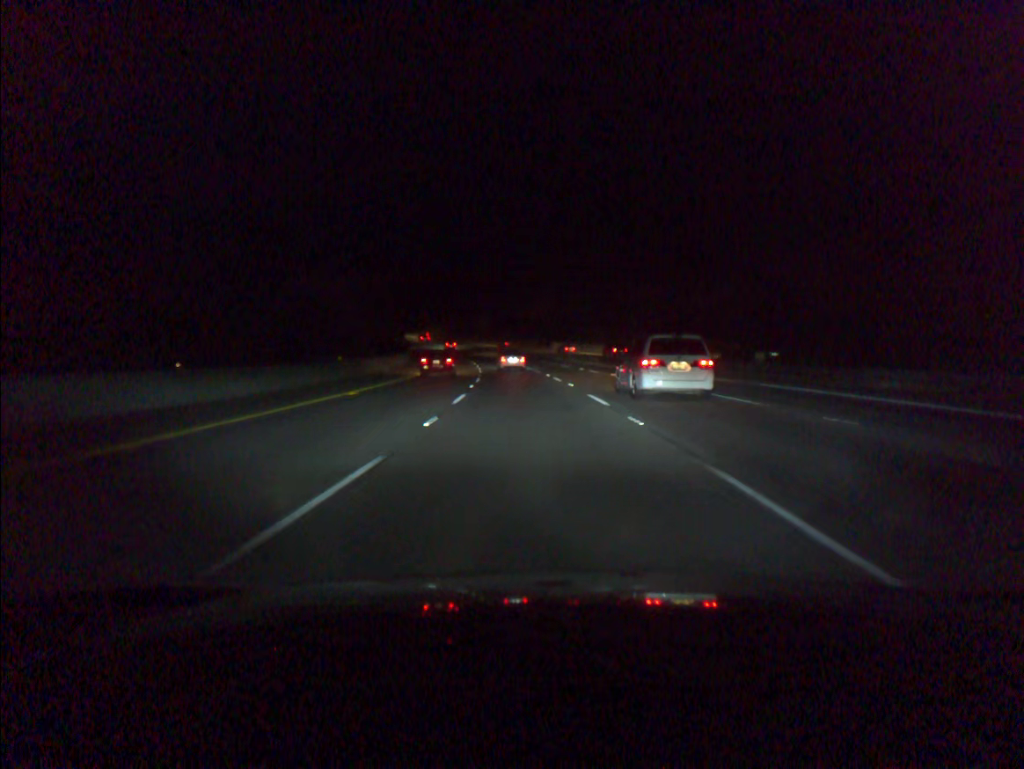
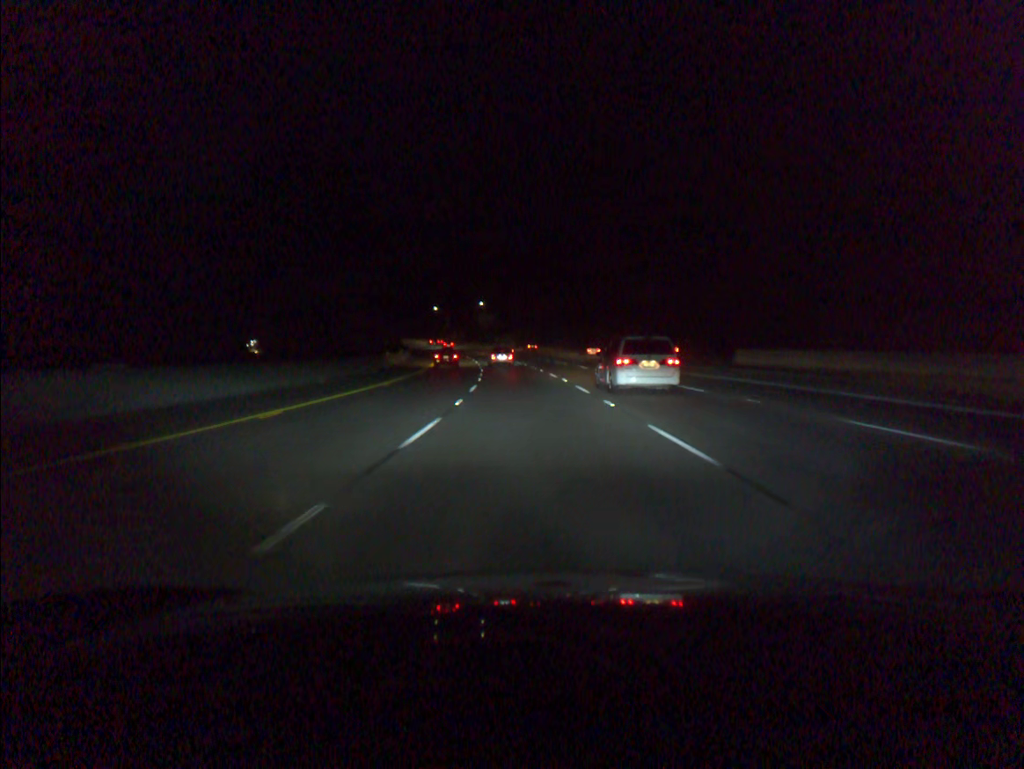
(-5.6, +81.9) m; -7°
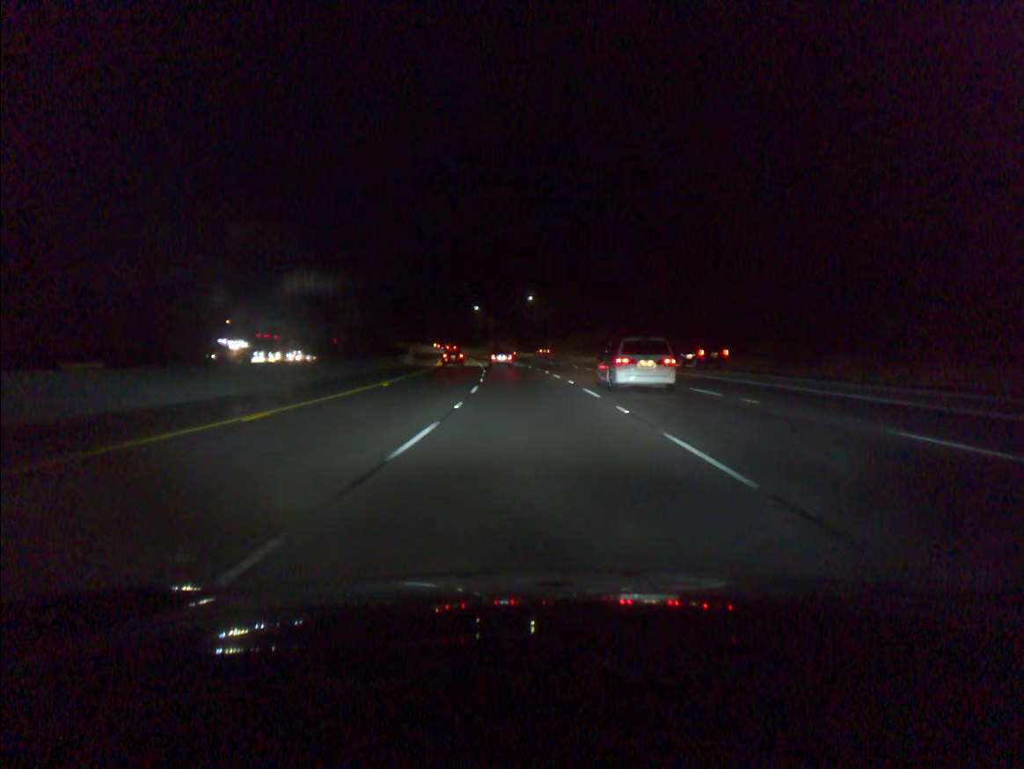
(-1.7, +44.8) m; -4°
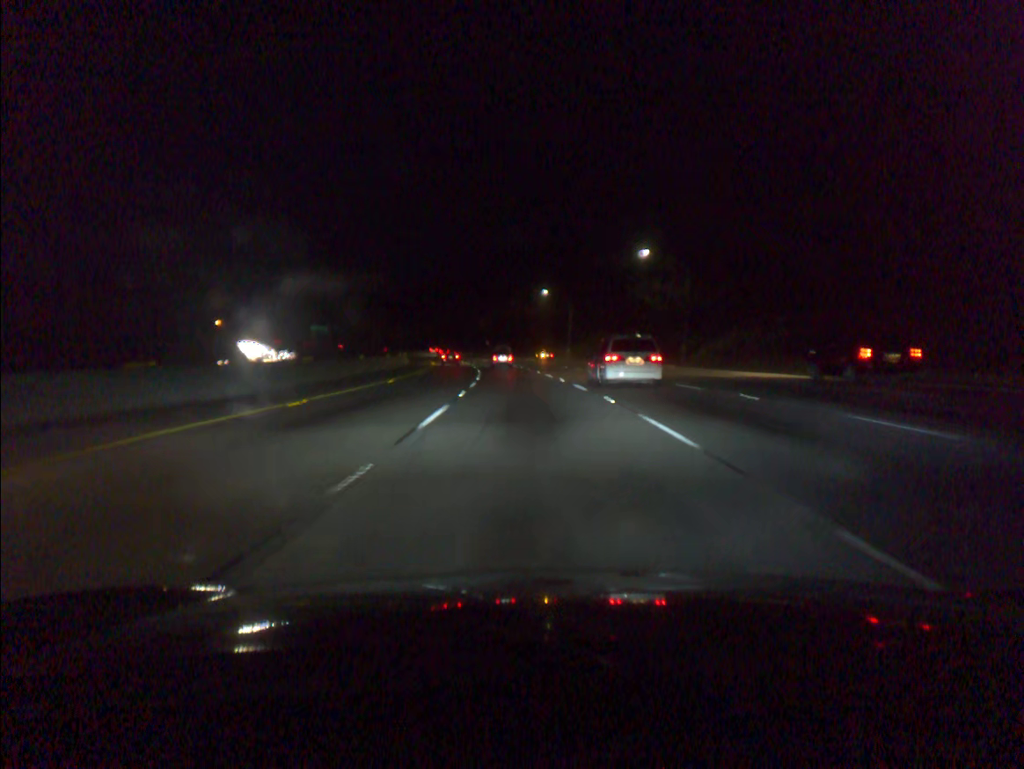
(-3.7, +70.4) m; -6°
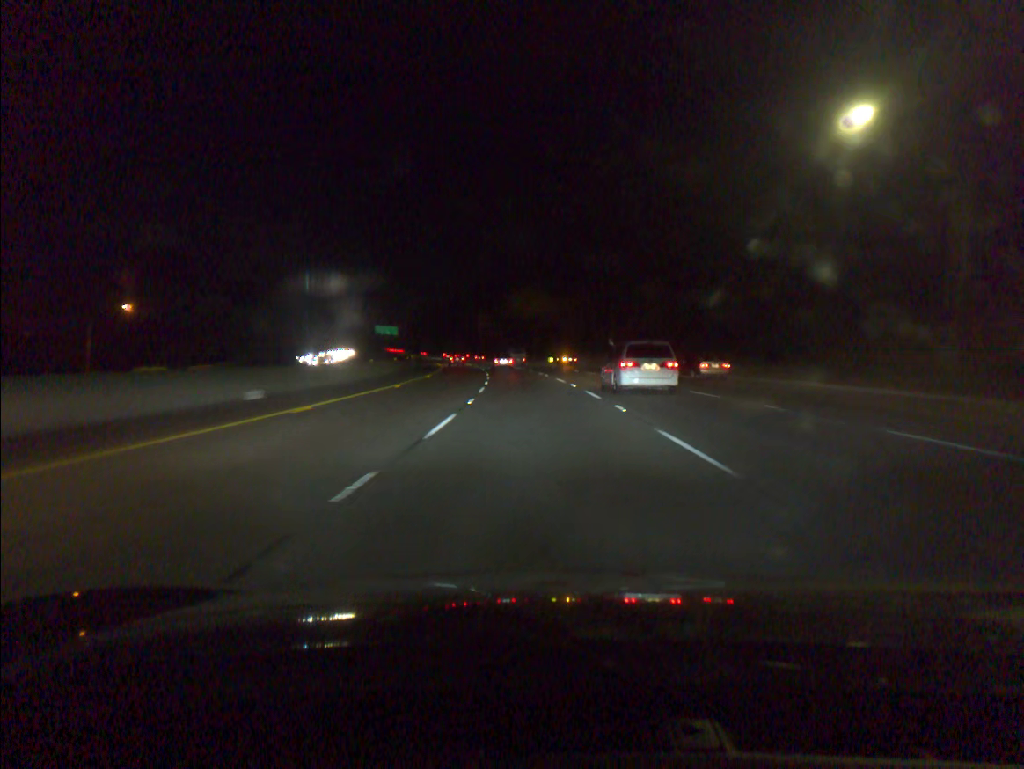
(-6.7, +87.9) m; -9°
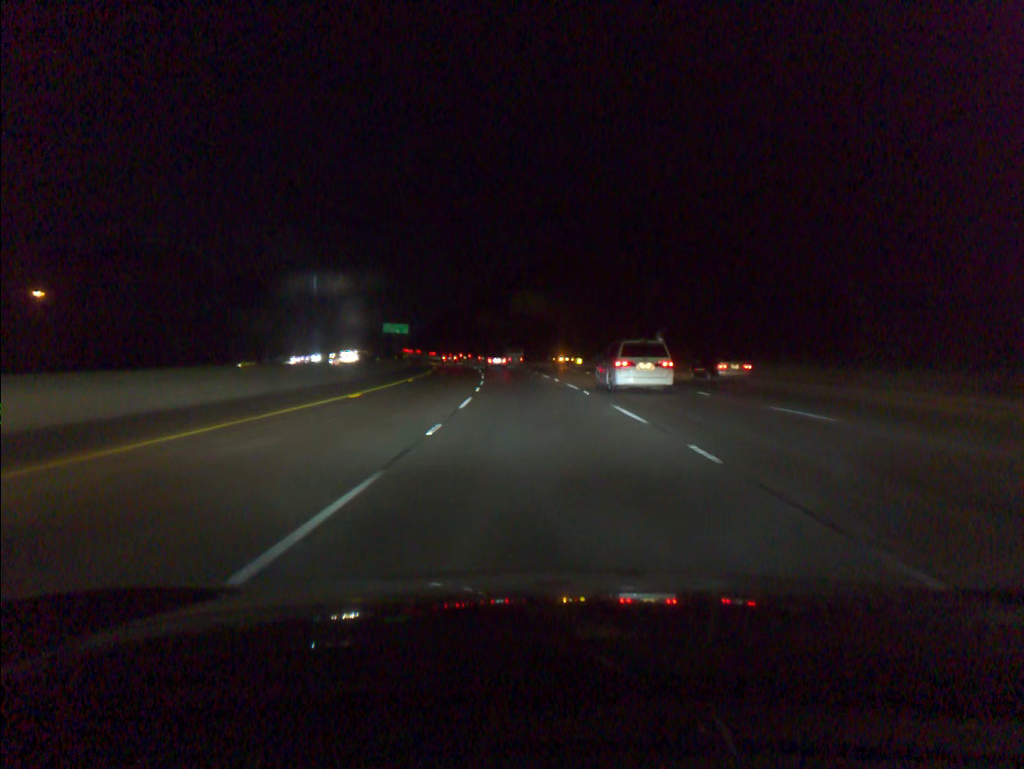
(-0.3, +22.9) m; -2°
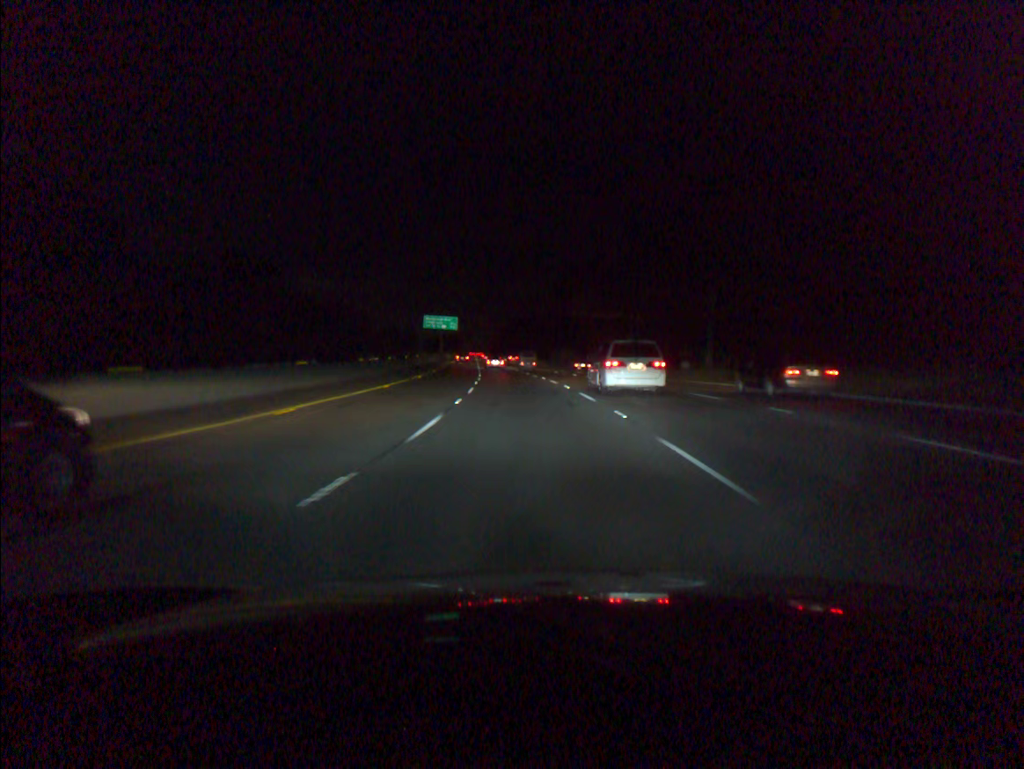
(-3.2, +65.4) m; -6°
